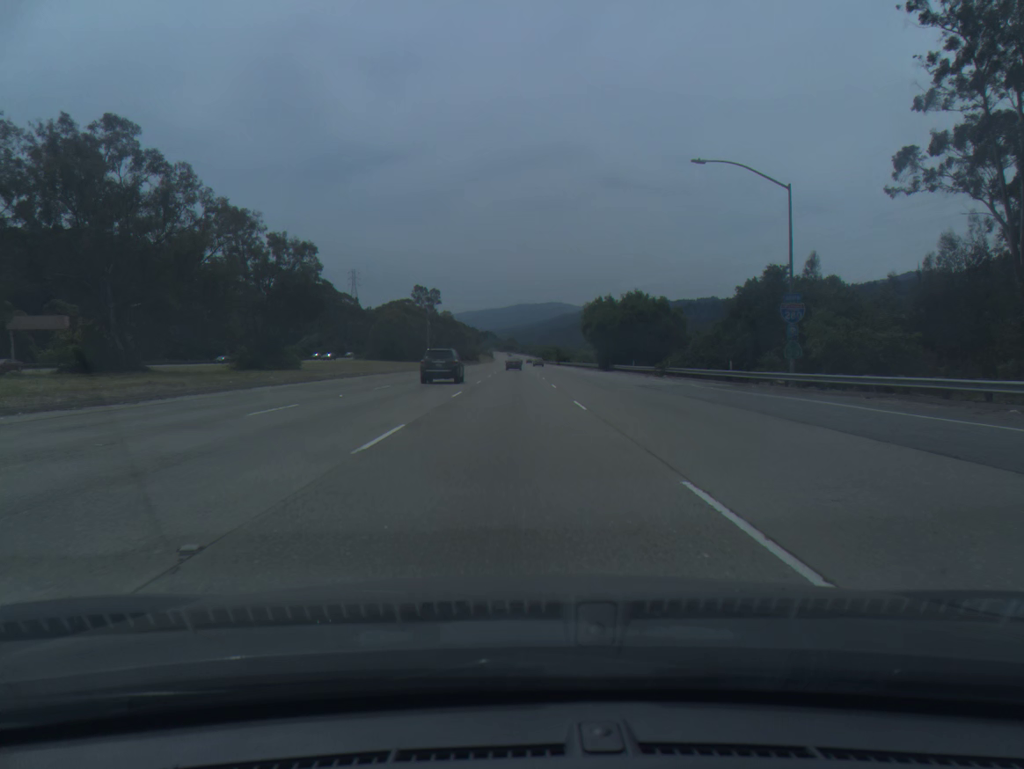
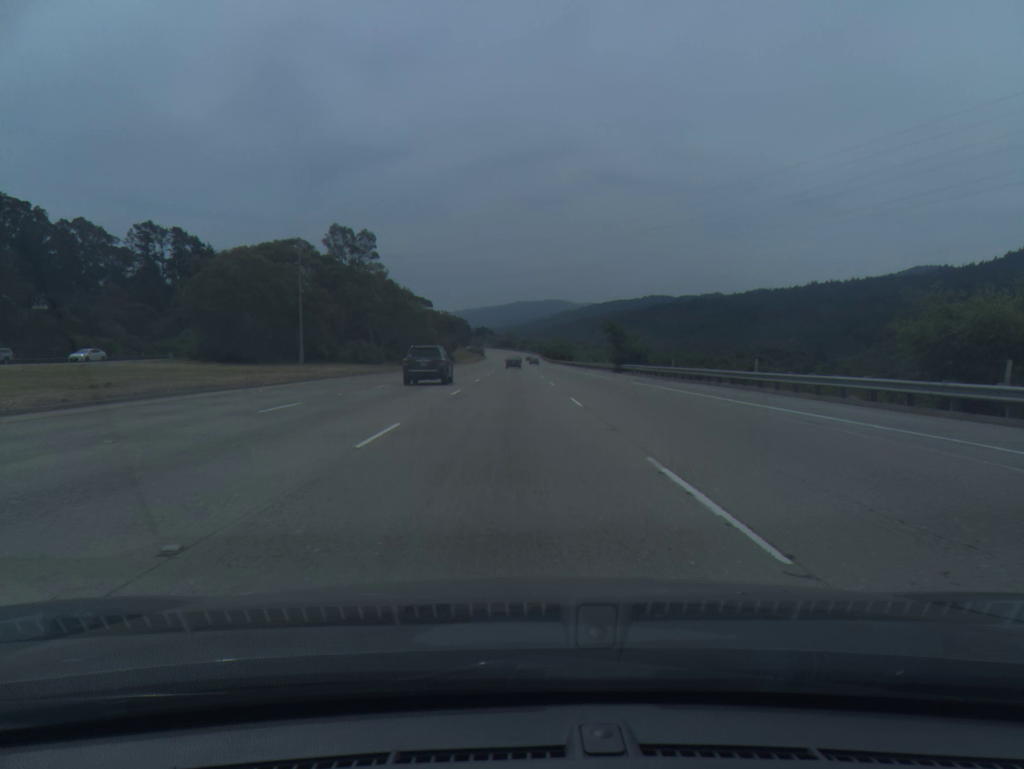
(+0.1, +102.0) m; 0°
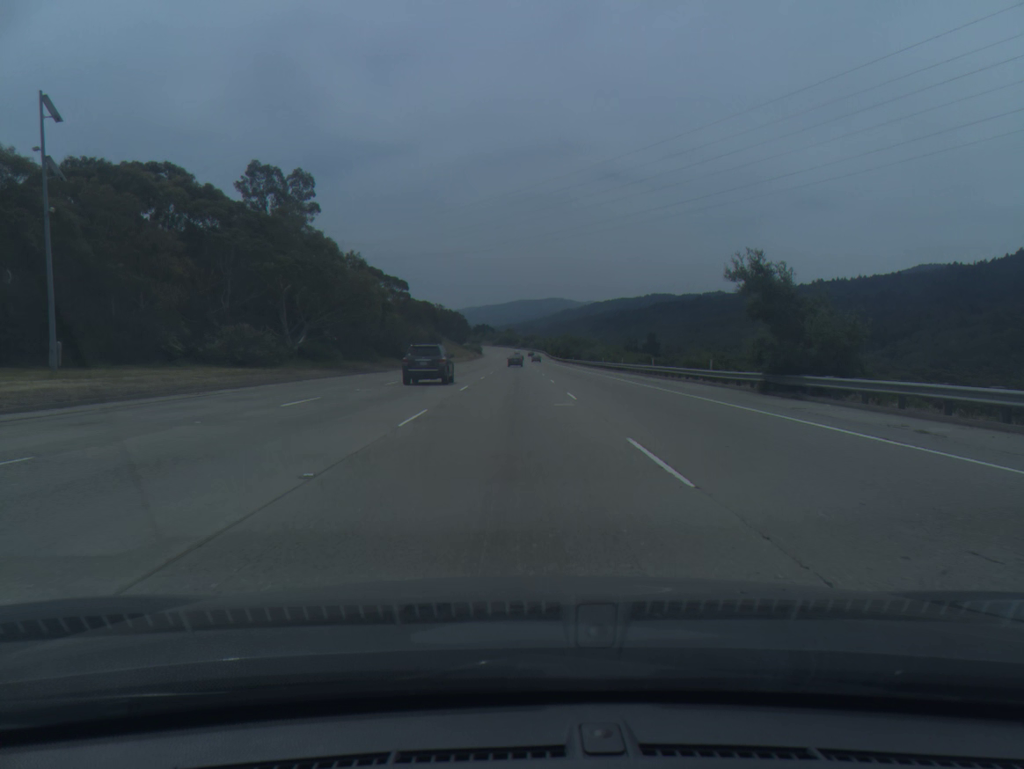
(-0.1, +40.8) m; 0°
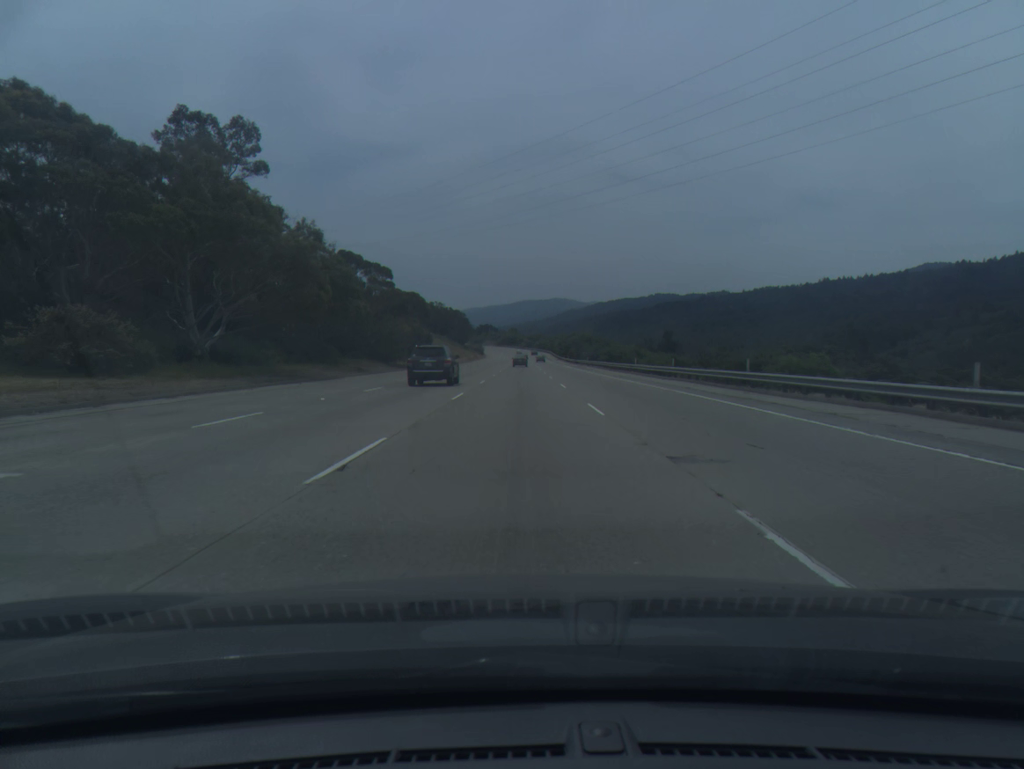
(0.0, +20.4) m; 0°
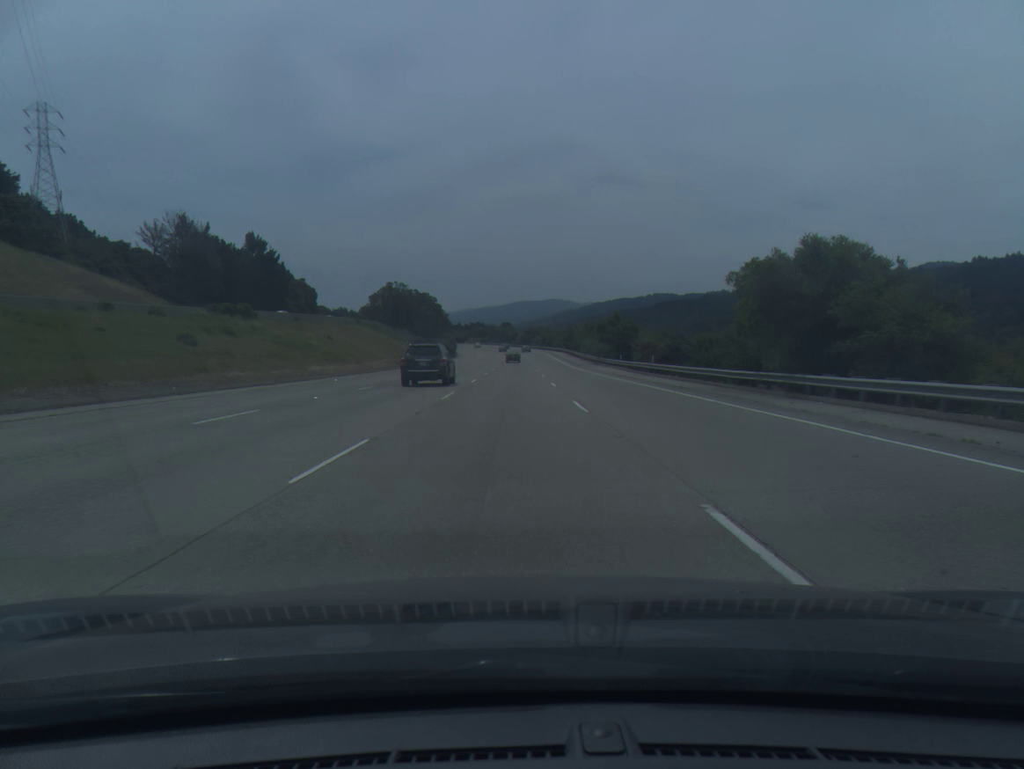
(+0.7, +101.9) m; 0°
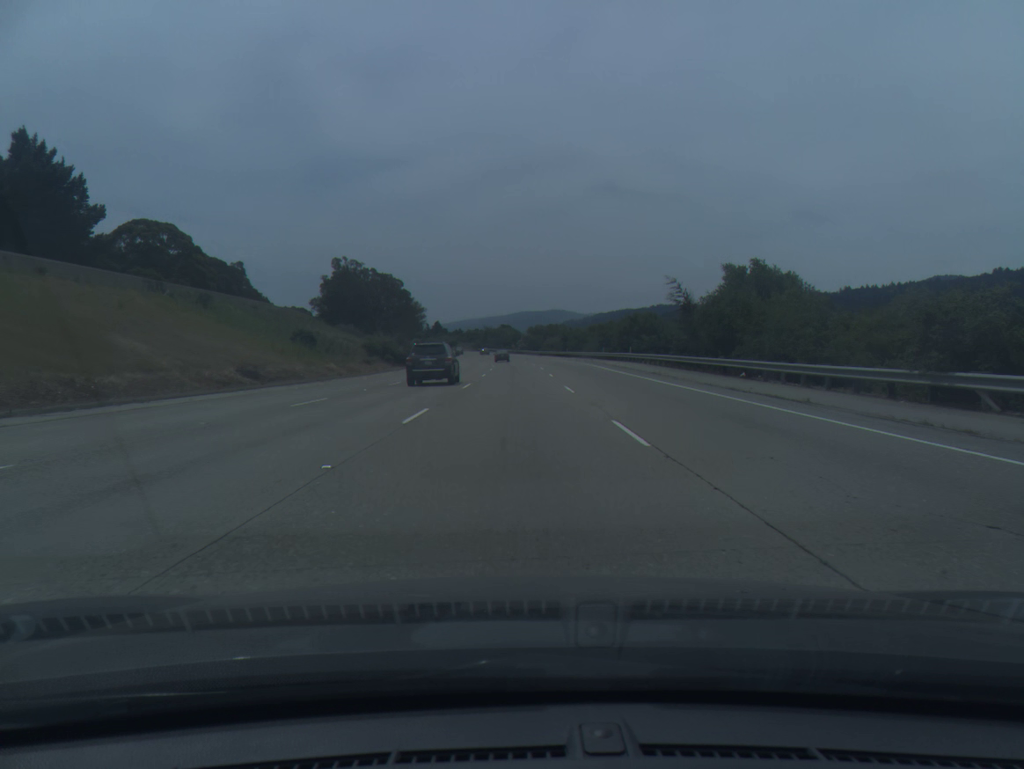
(-0.4, +81.3) m; 0°
